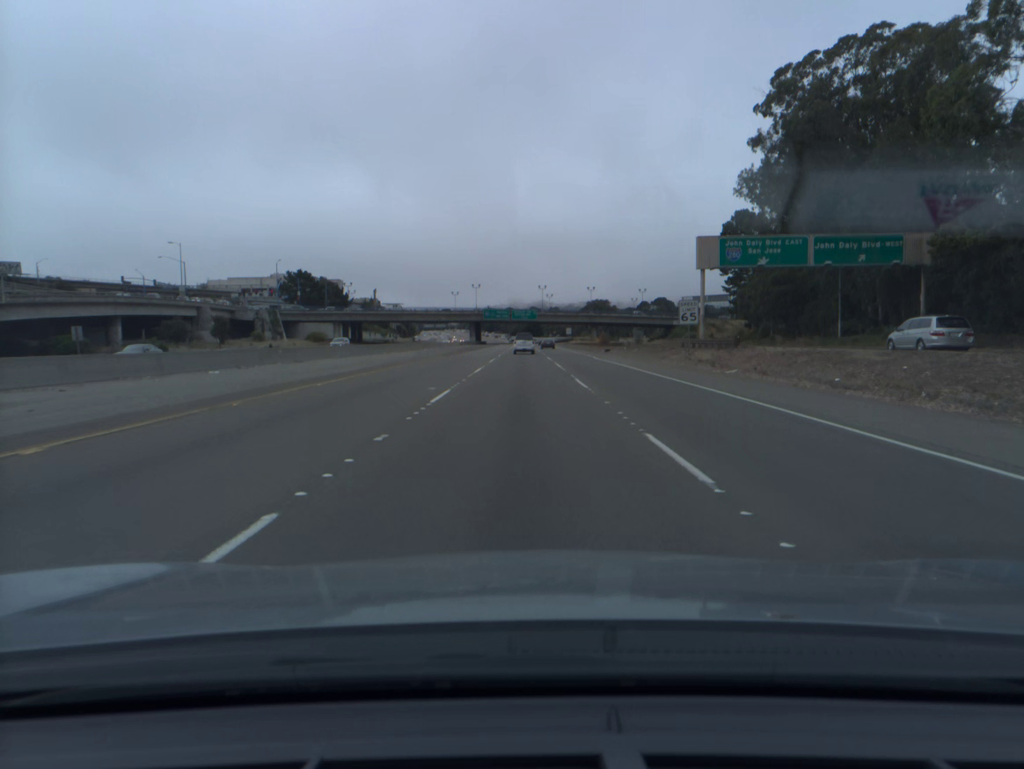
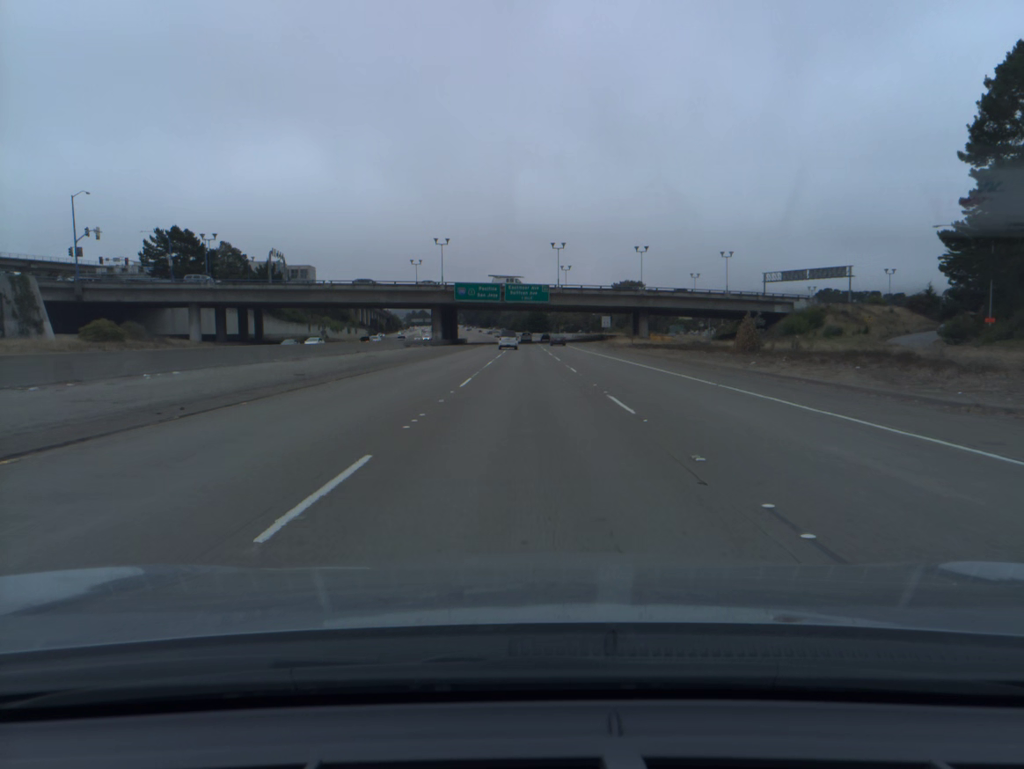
(0.0, +84.6) m; 0°
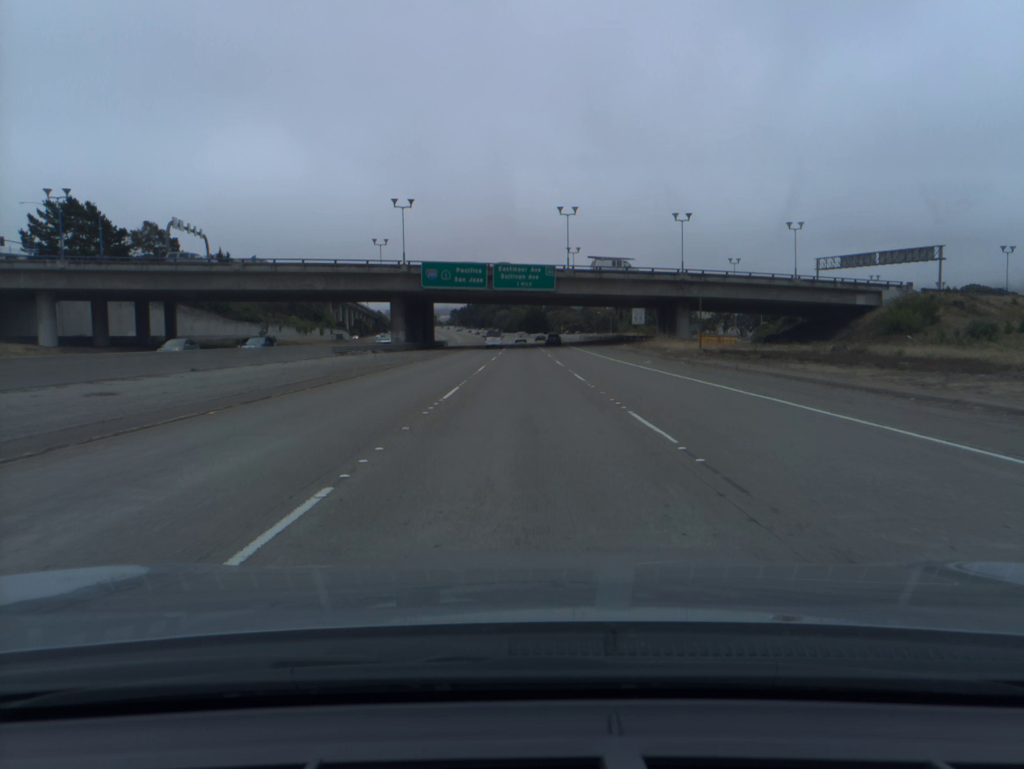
(+0.1, +33.9) m; 0°
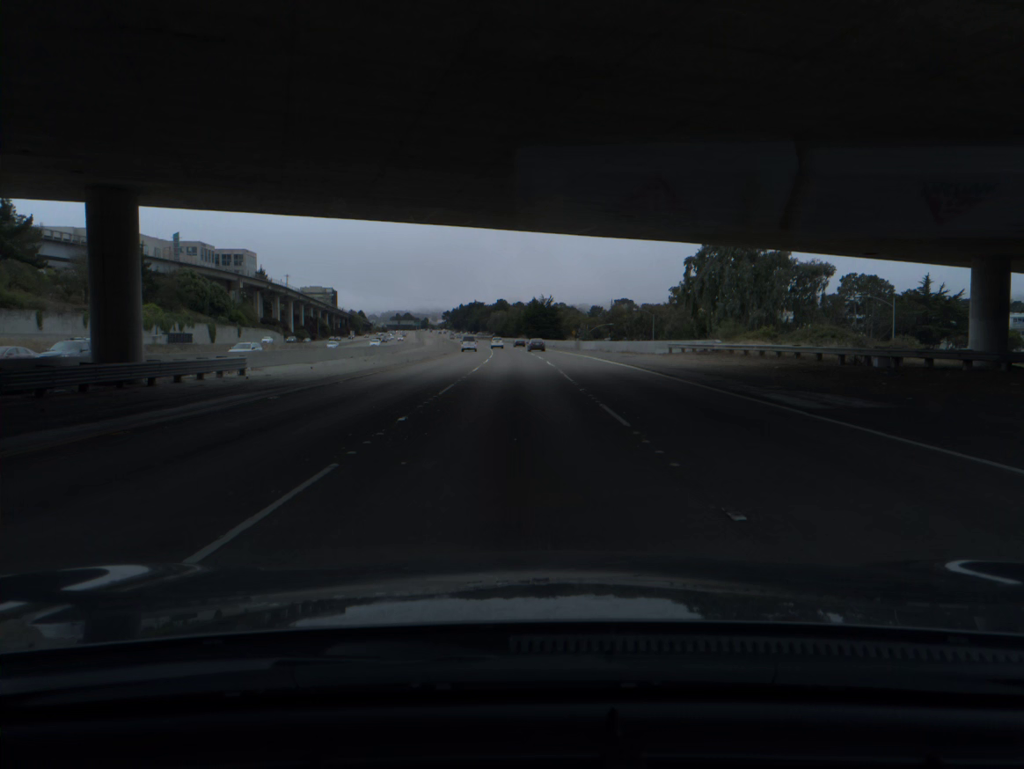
(+0.2, +85.3) m; 0°
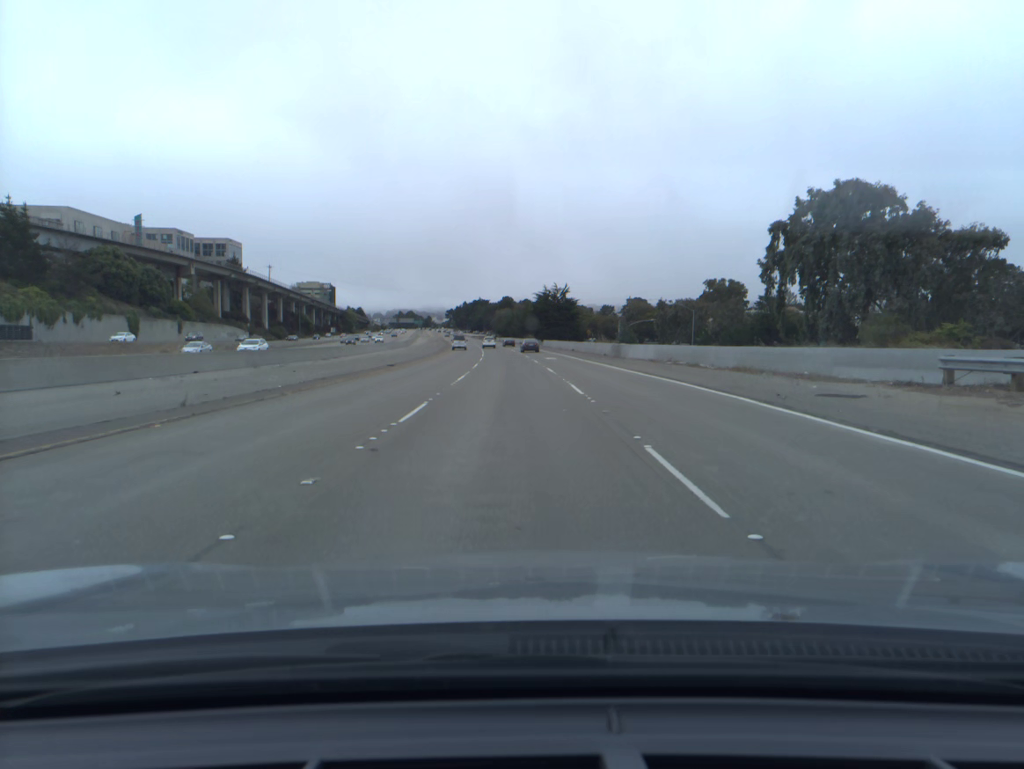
(0.0, +34.8) m; 0°
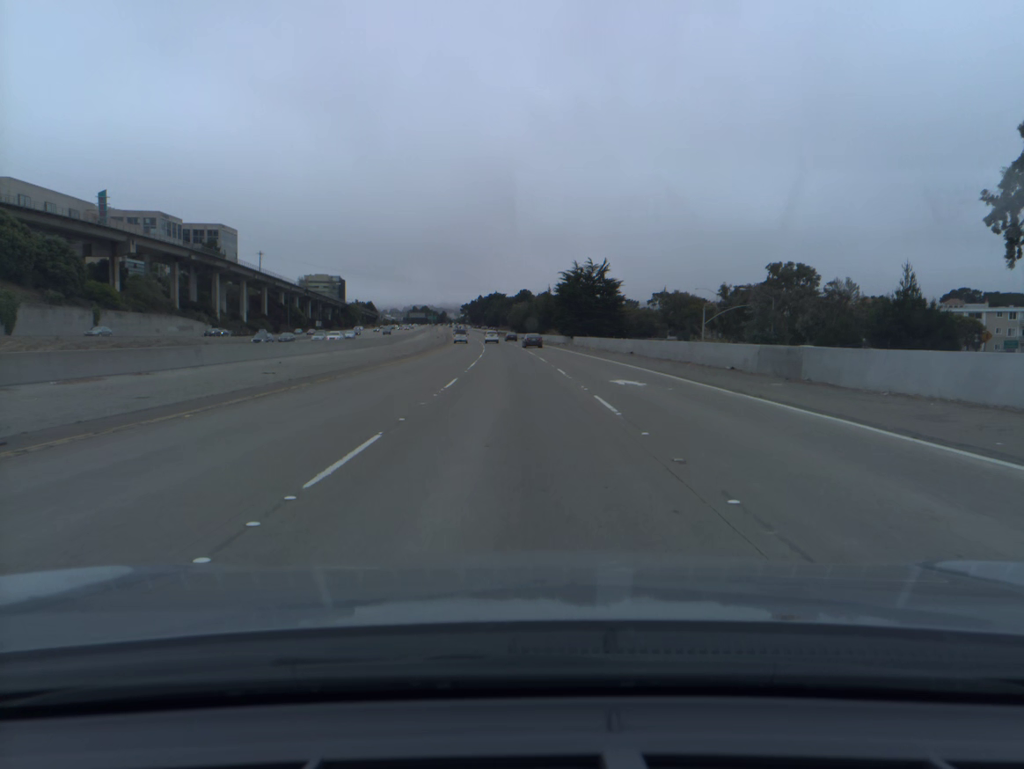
(-0.4, +35.2) m; -1°
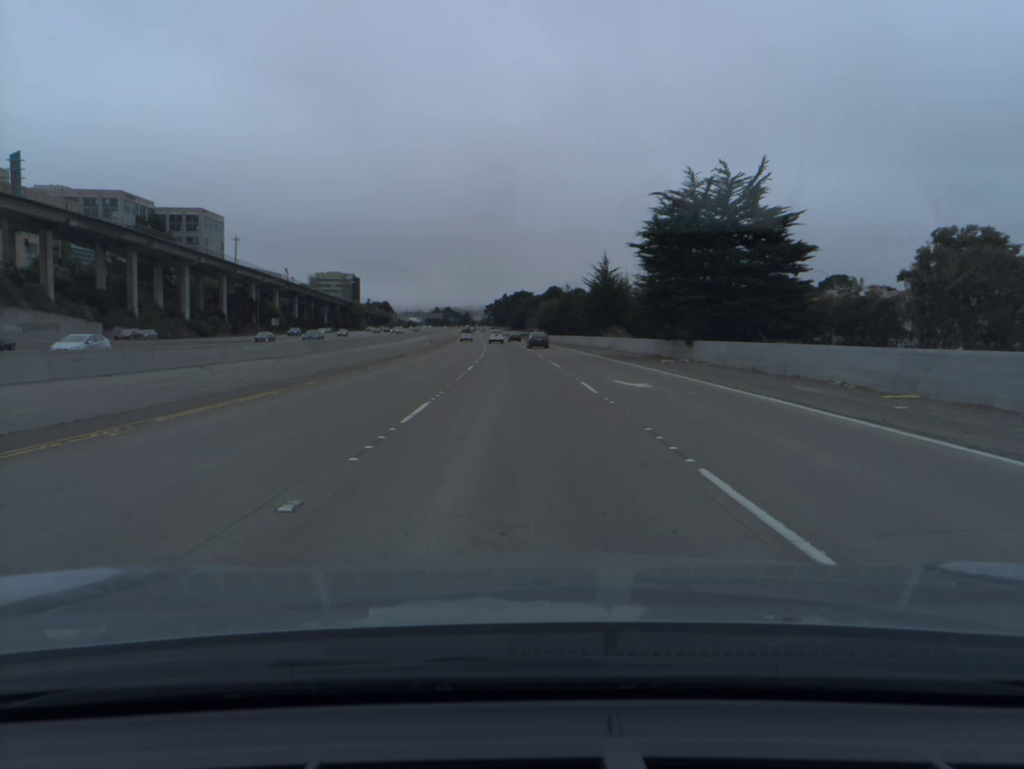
(-0.9, +53.2) m; -2°
